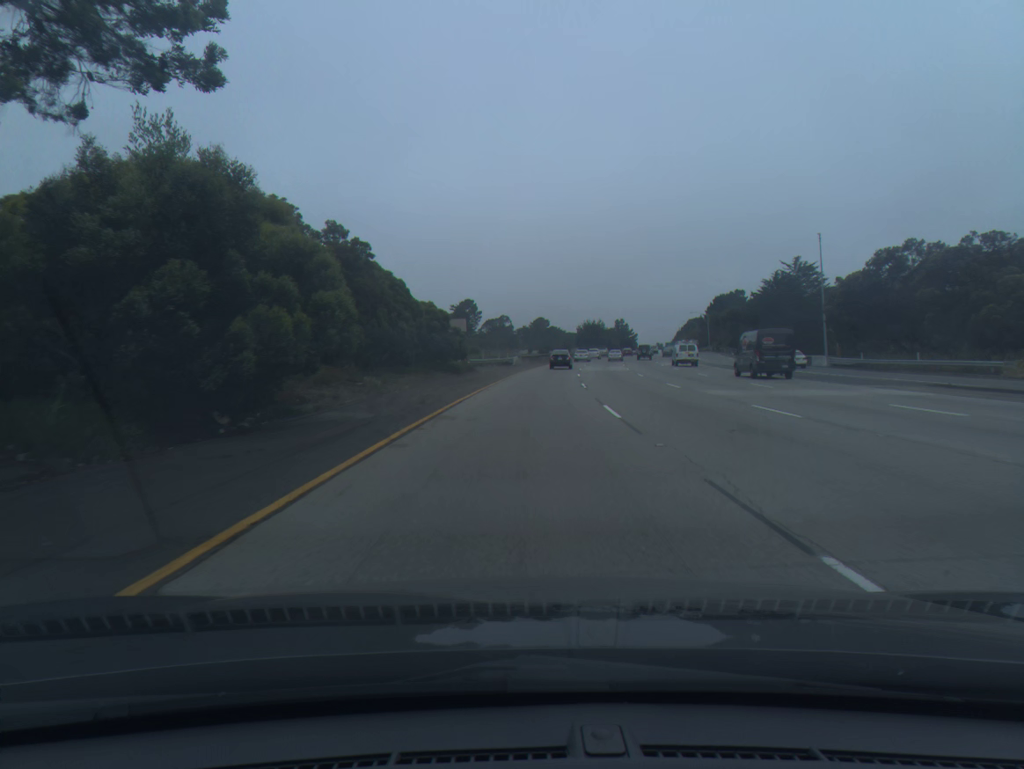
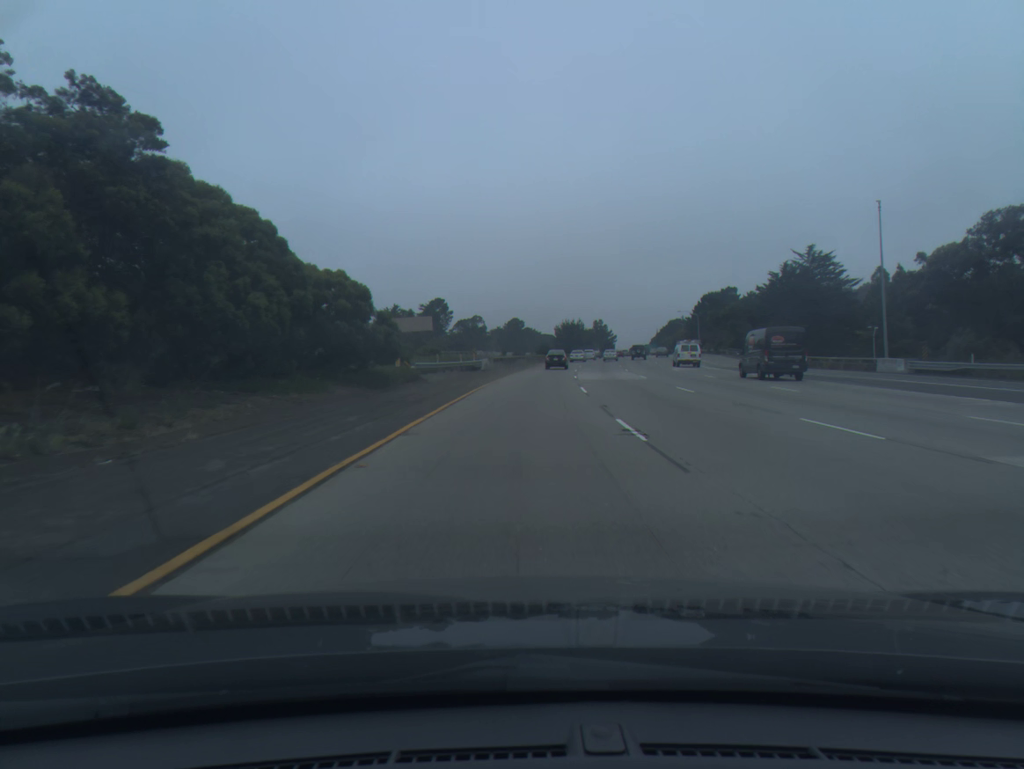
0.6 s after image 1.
(+0.3, +18.7) m; +2°
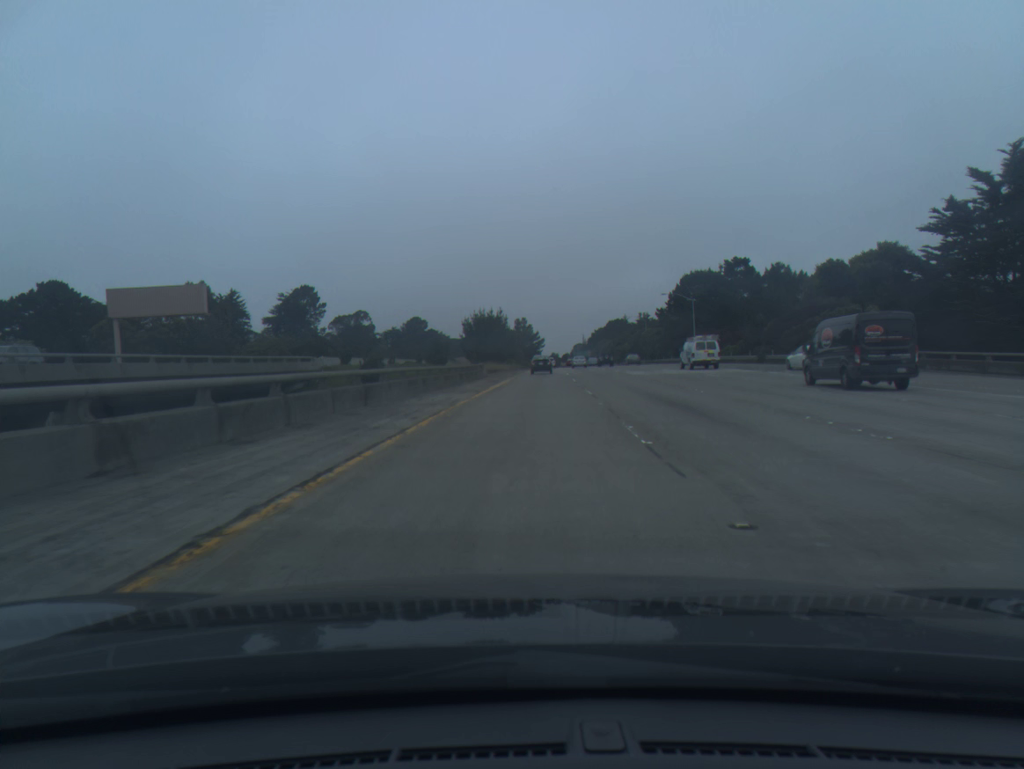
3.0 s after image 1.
(+4.1, +73.5) m; +6°
